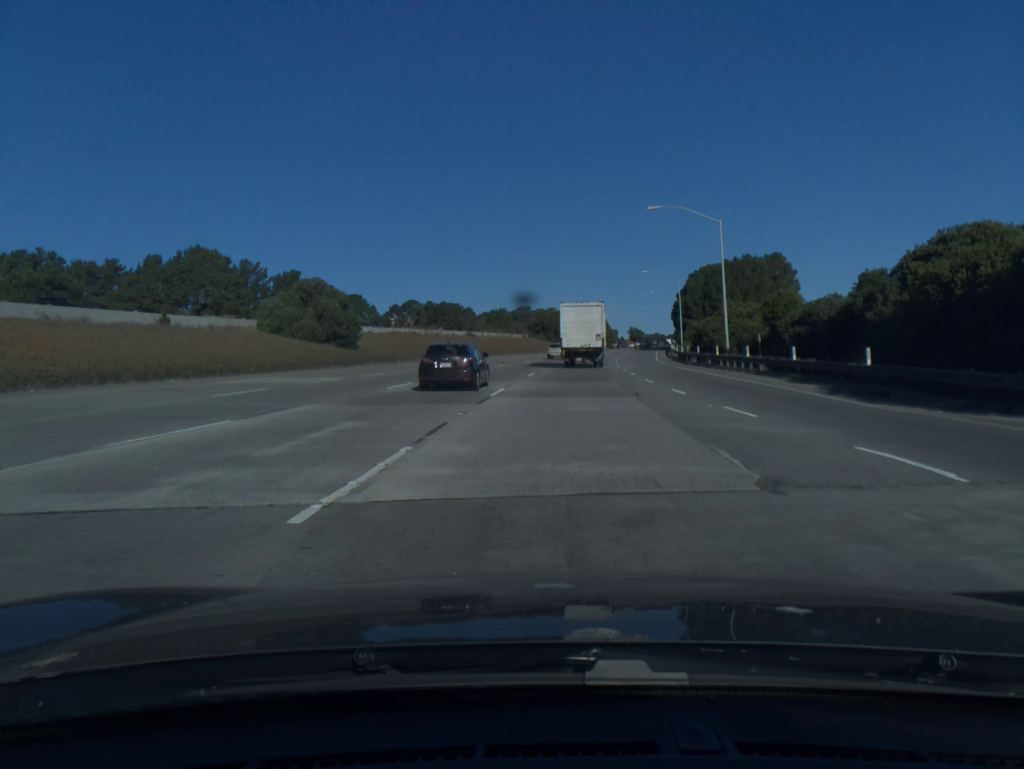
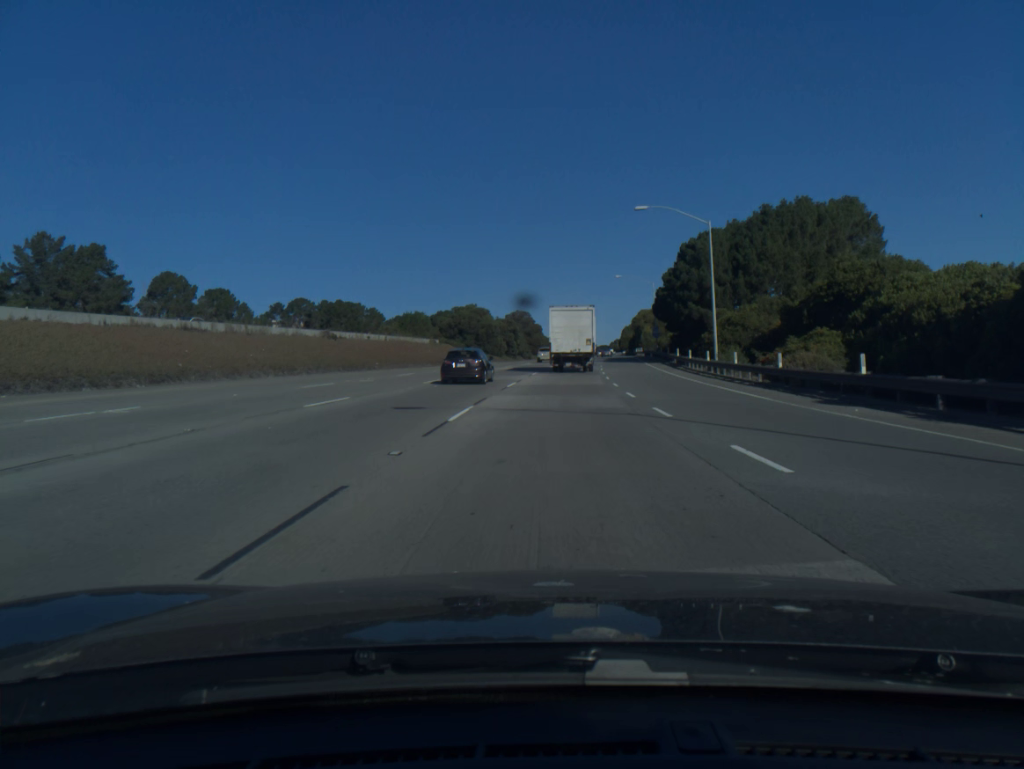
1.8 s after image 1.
(+2.2, +50.0) m; +5°
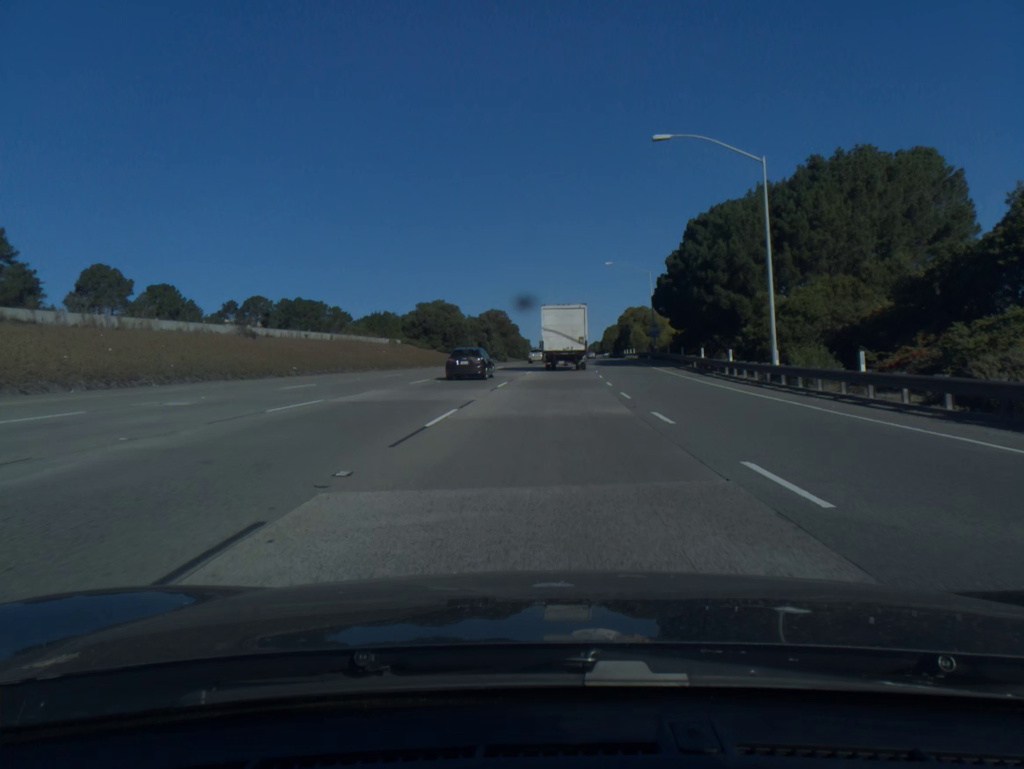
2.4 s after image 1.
(+0.2, +16.3) m; +2°
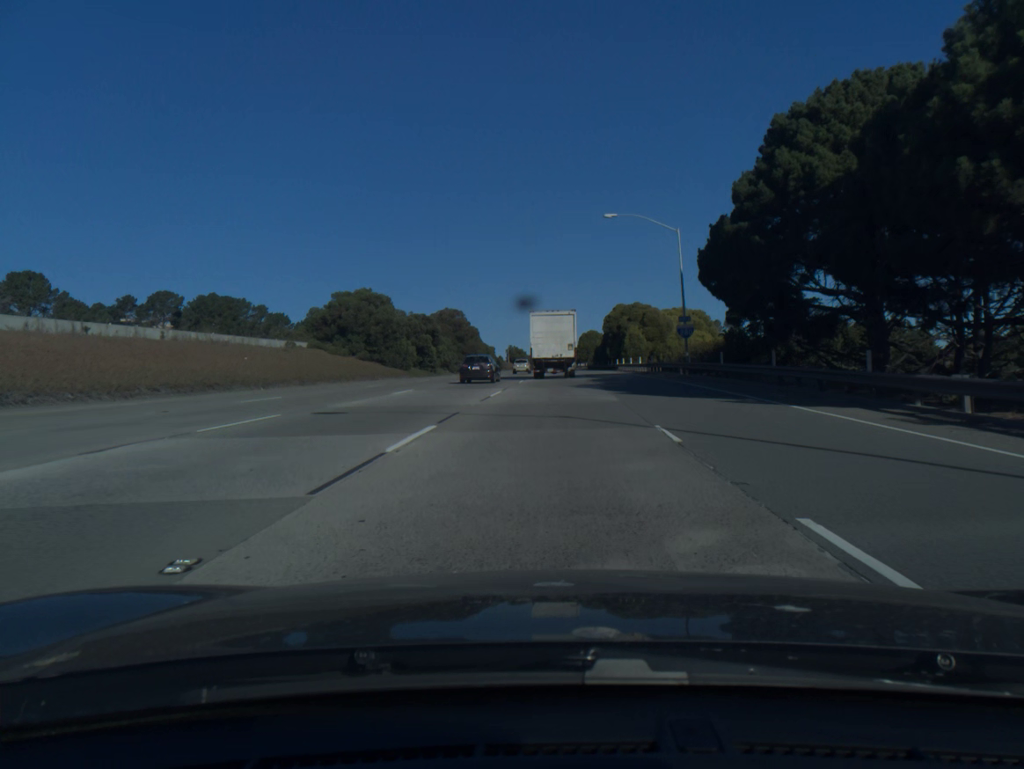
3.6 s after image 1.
(+0.7, +32.1) m; +2°
